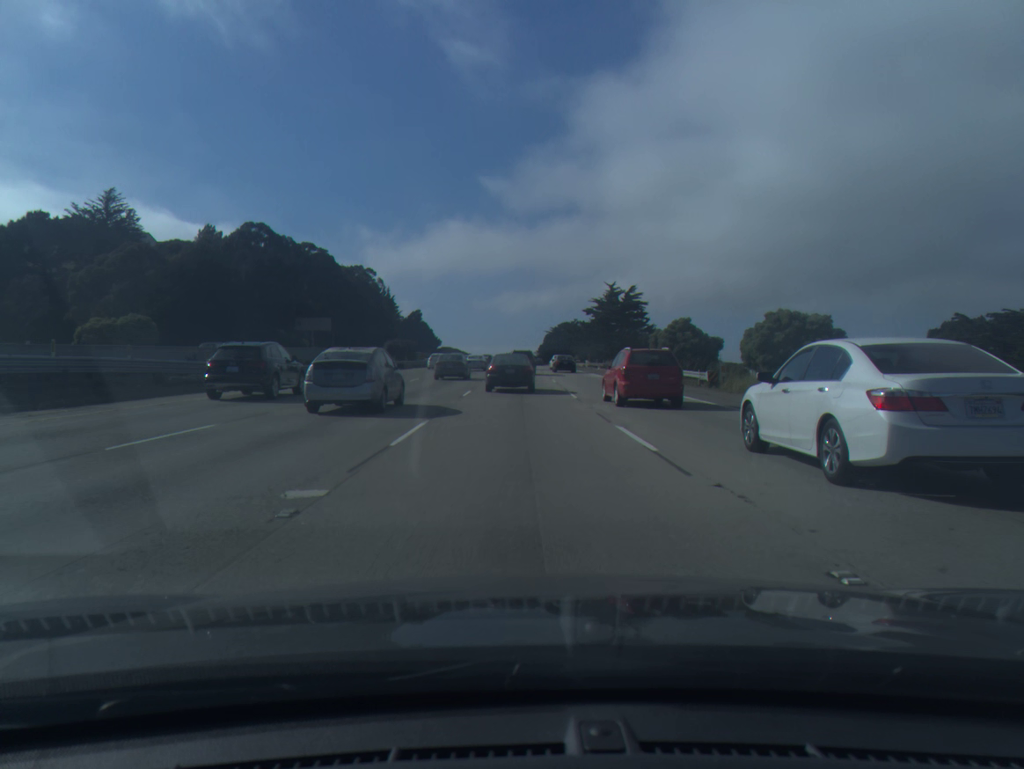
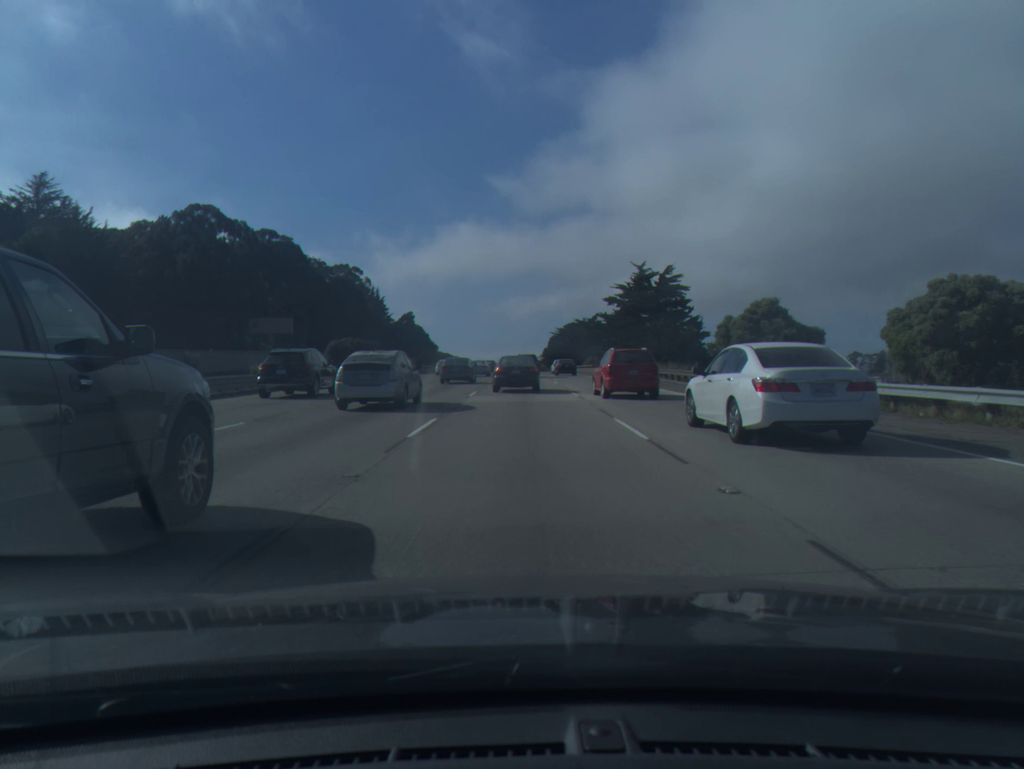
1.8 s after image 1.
(-0.1, +27.6) m; 0°
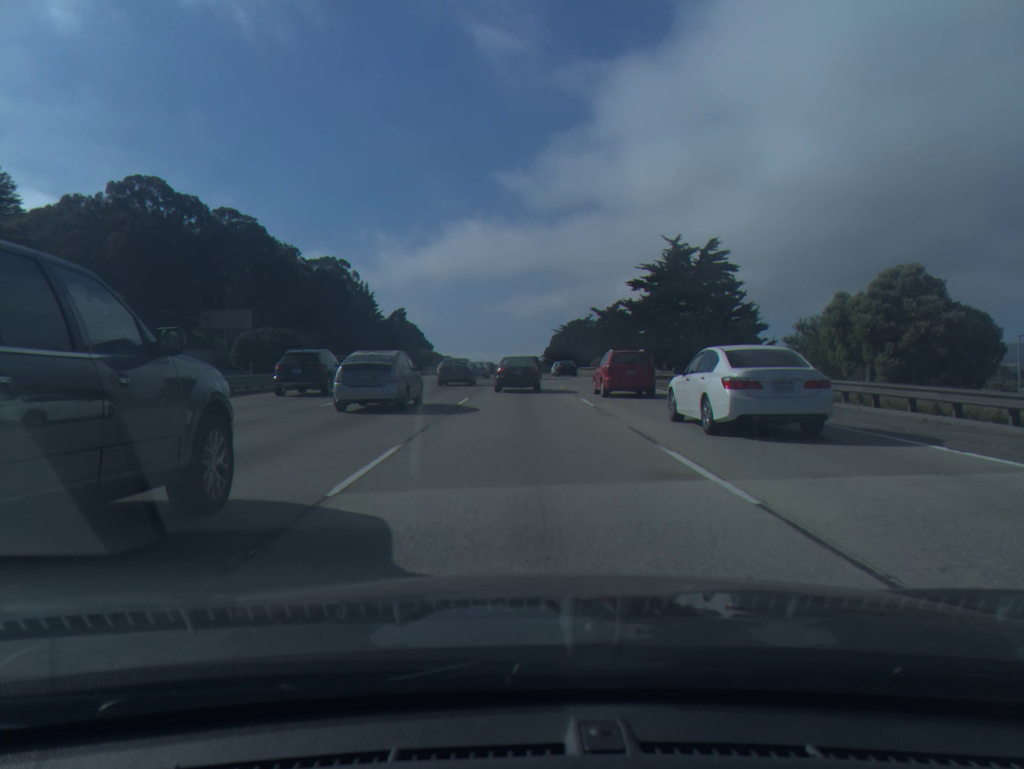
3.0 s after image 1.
(0.0, +19.8) m; 0°
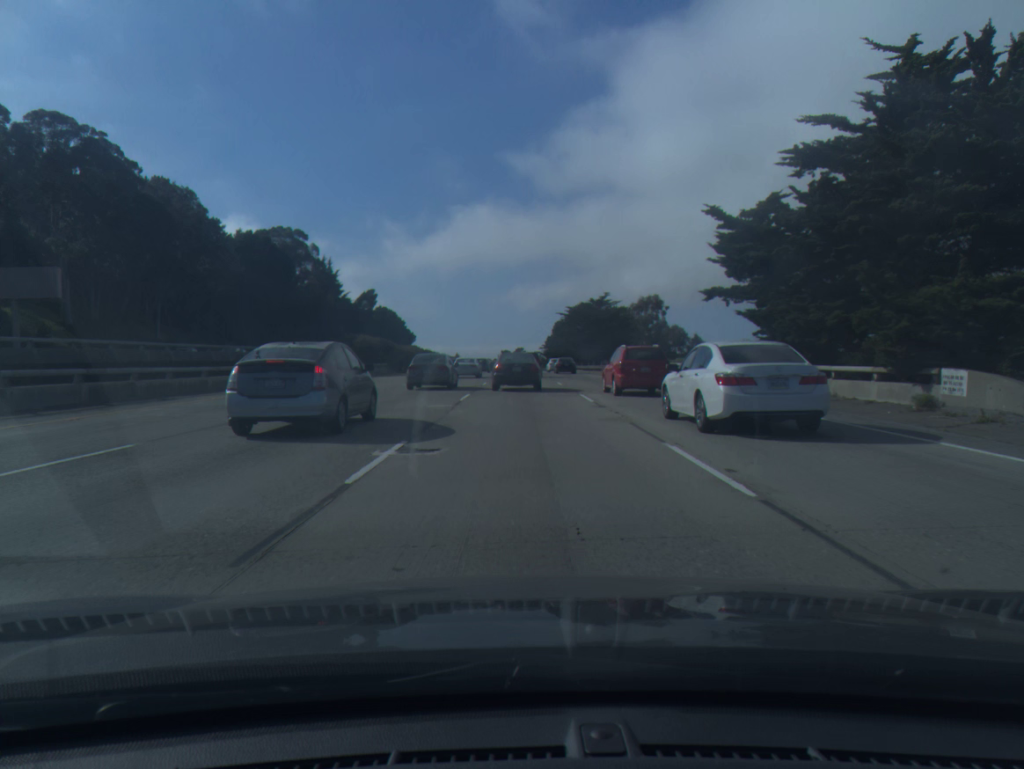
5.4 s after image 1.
(+0.1, +43.5) m; 0°
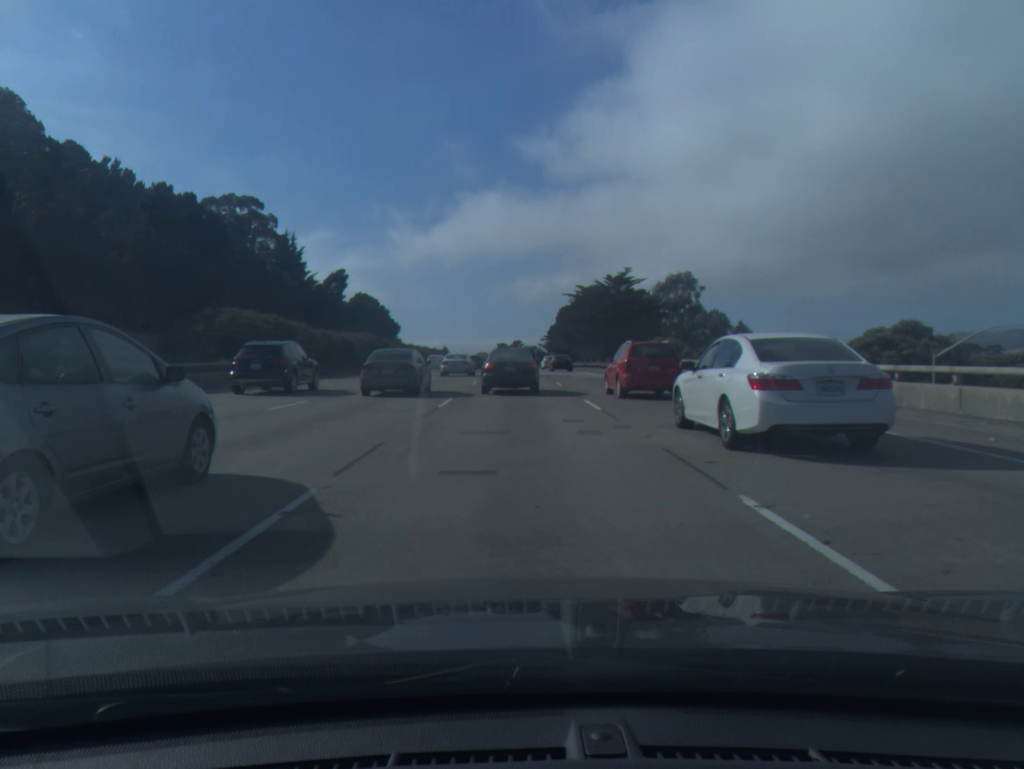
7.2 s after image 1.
(0.0, +33.7) m; 0°
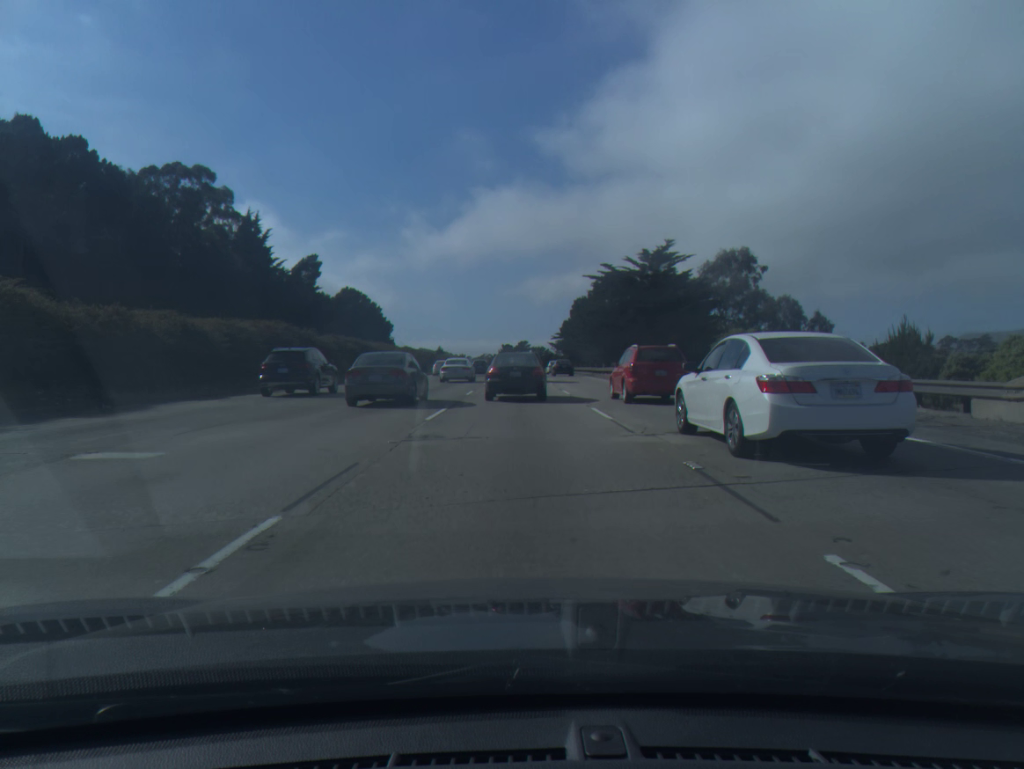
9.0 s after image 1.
(-0.1, +30.9) m; 0°
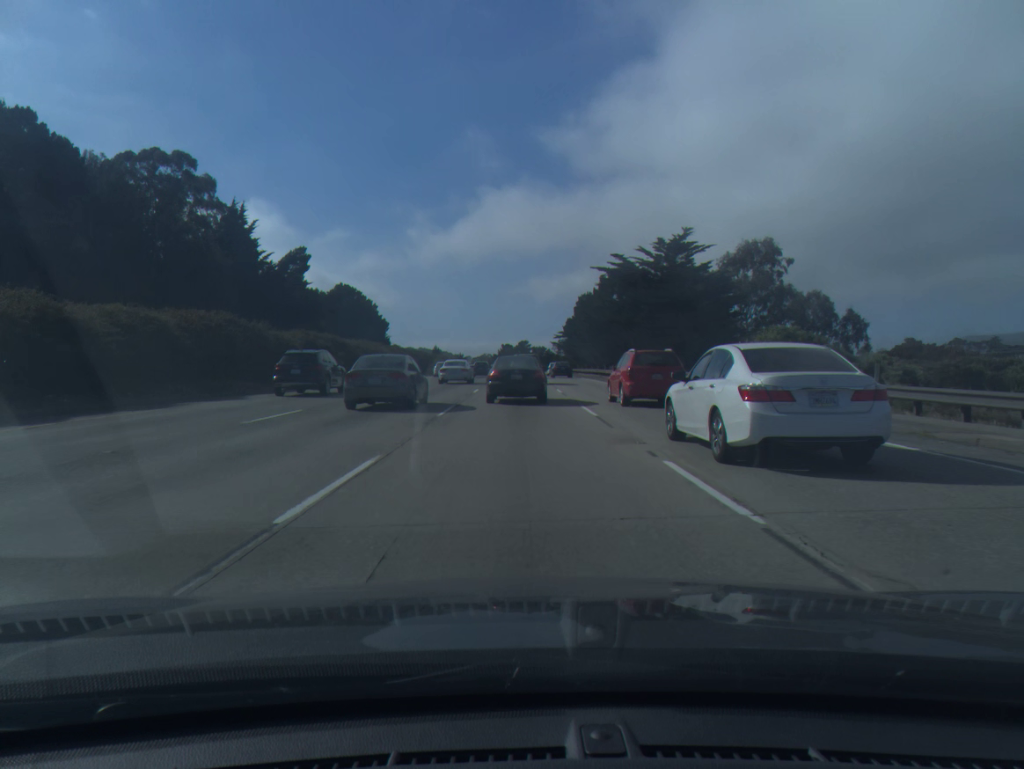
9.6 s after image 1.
(0.0, +9.6) m; 0°
